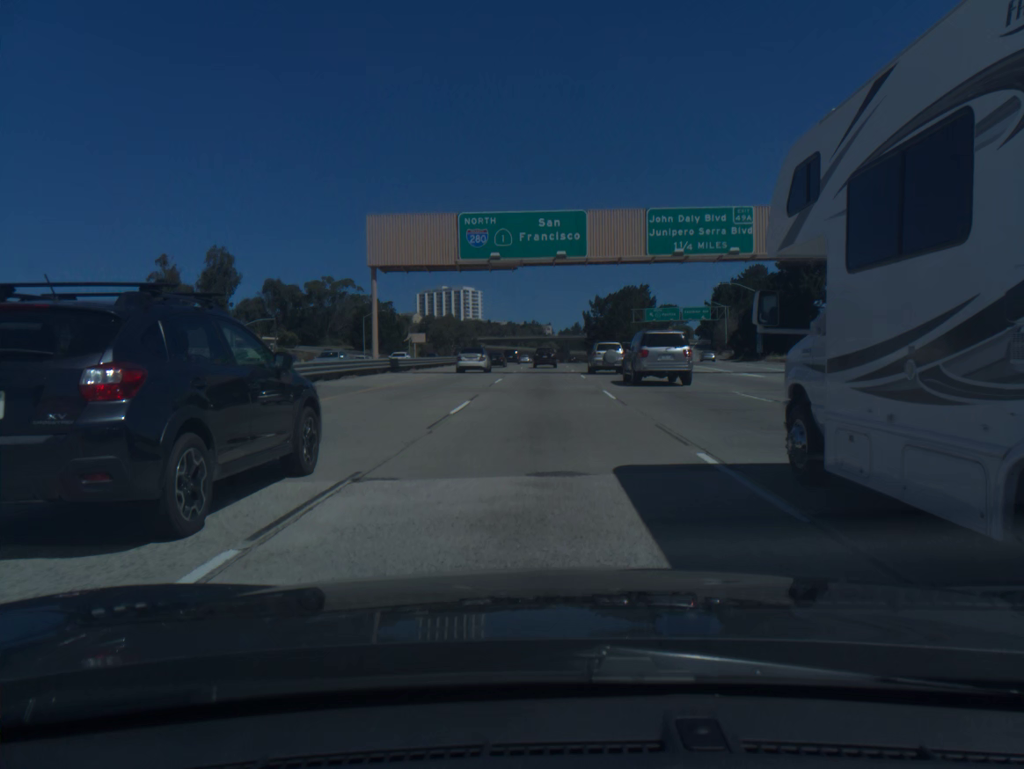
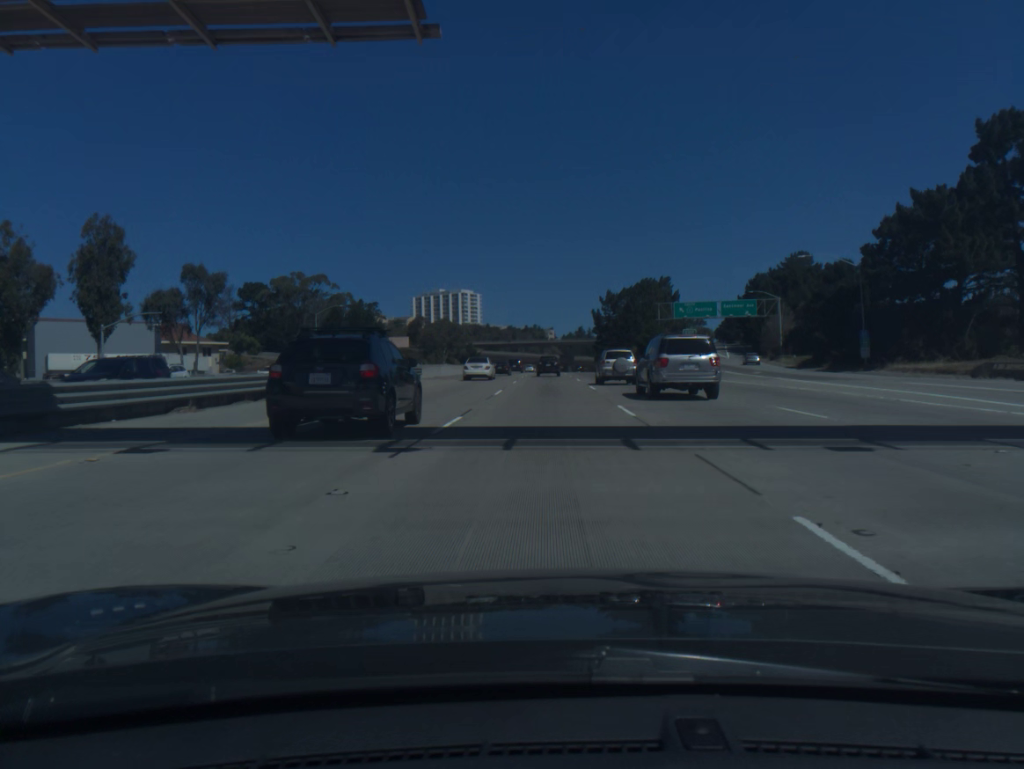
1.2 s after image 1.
(0.0, +32.8) m; 0°
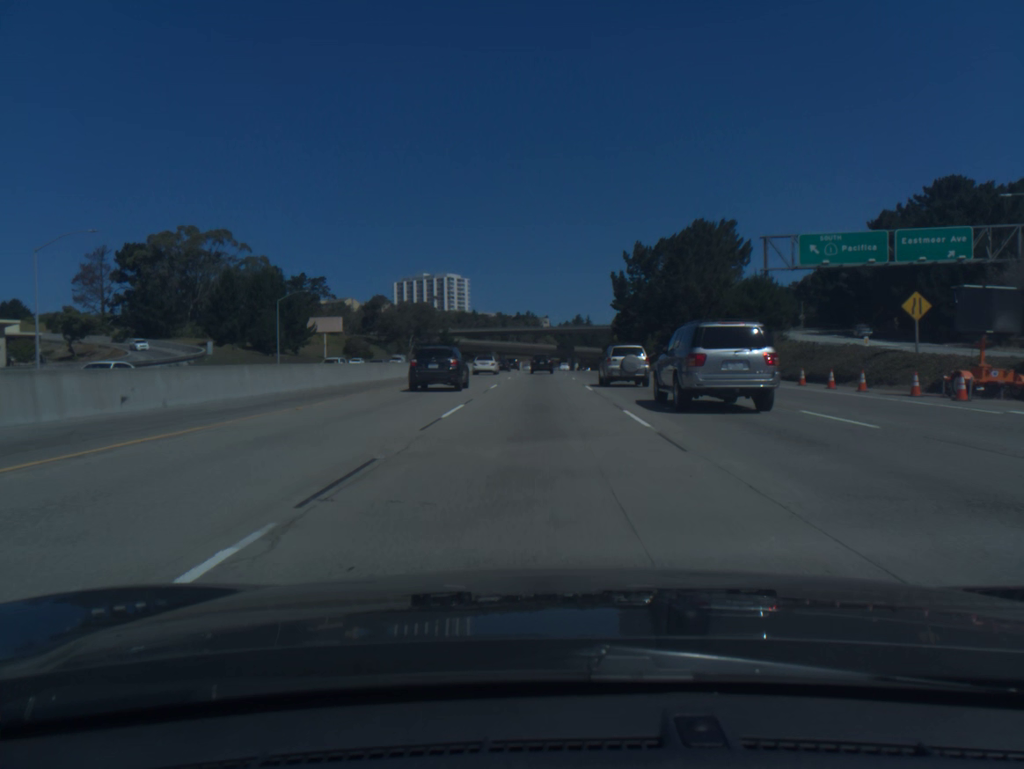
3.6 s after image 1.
(+0.1, +64.2) m; 0°
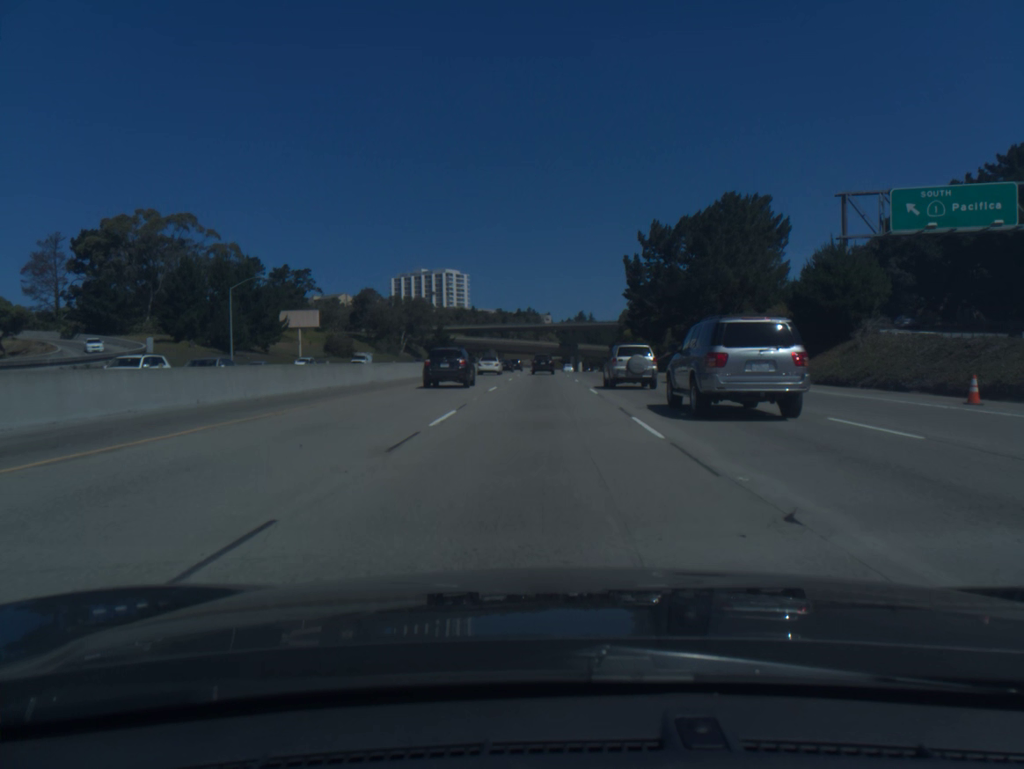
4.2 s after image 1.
(0.0, +16.1) m; 0°
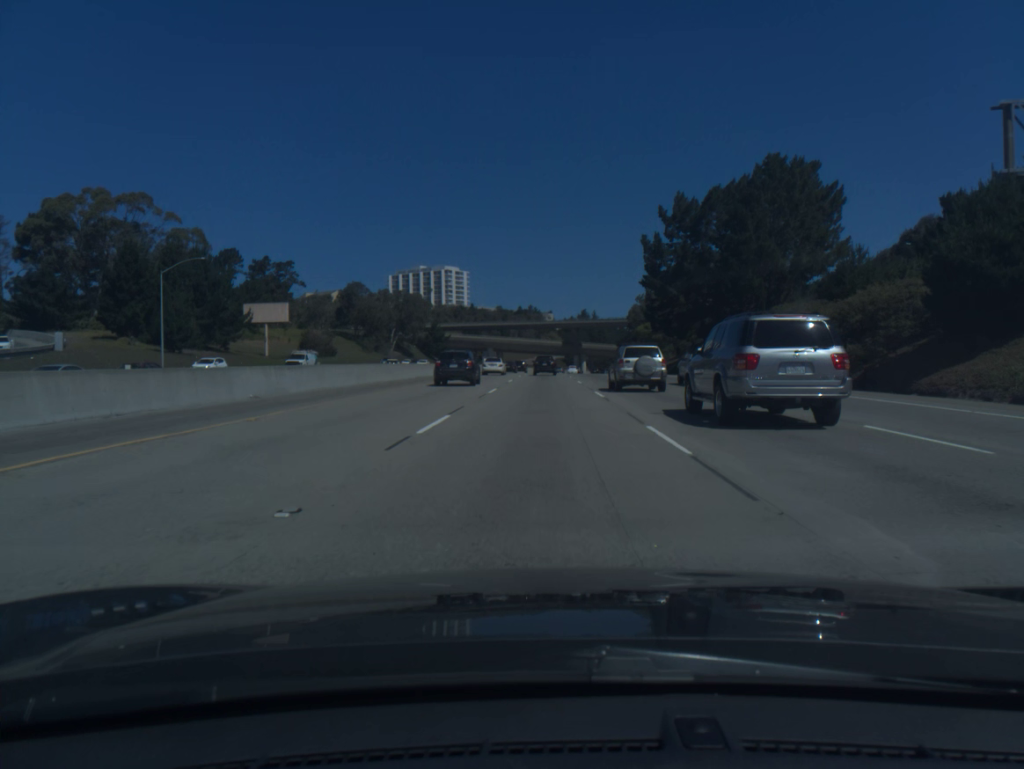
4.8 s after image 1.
(0.0, +16.1) m; 0°
